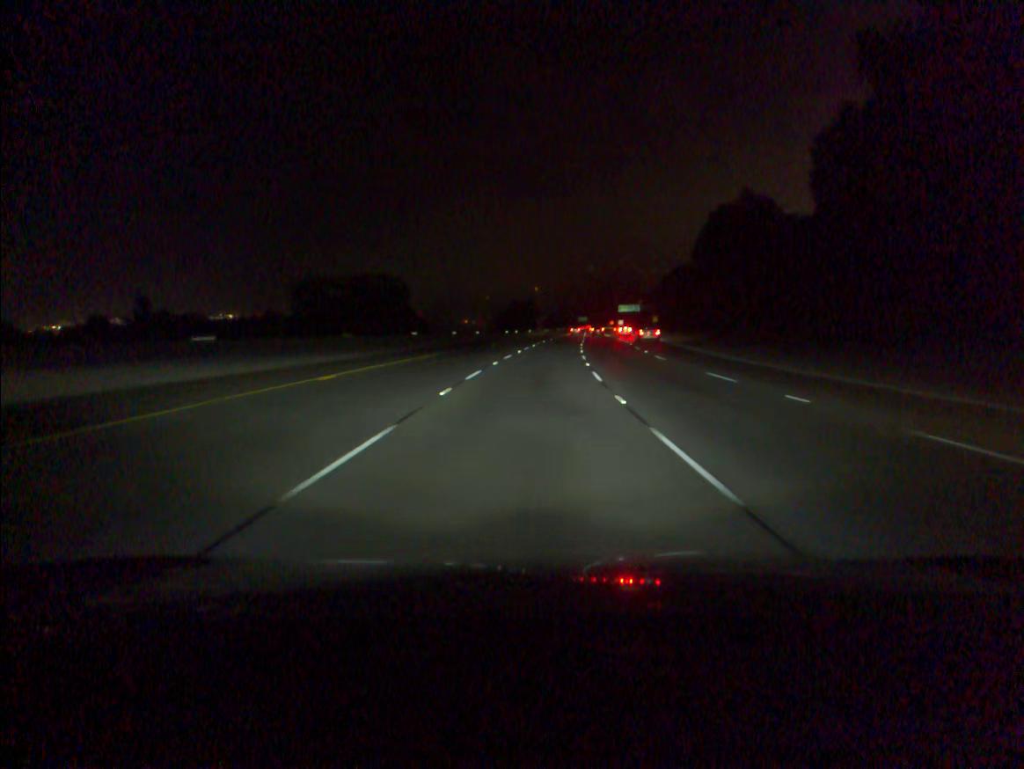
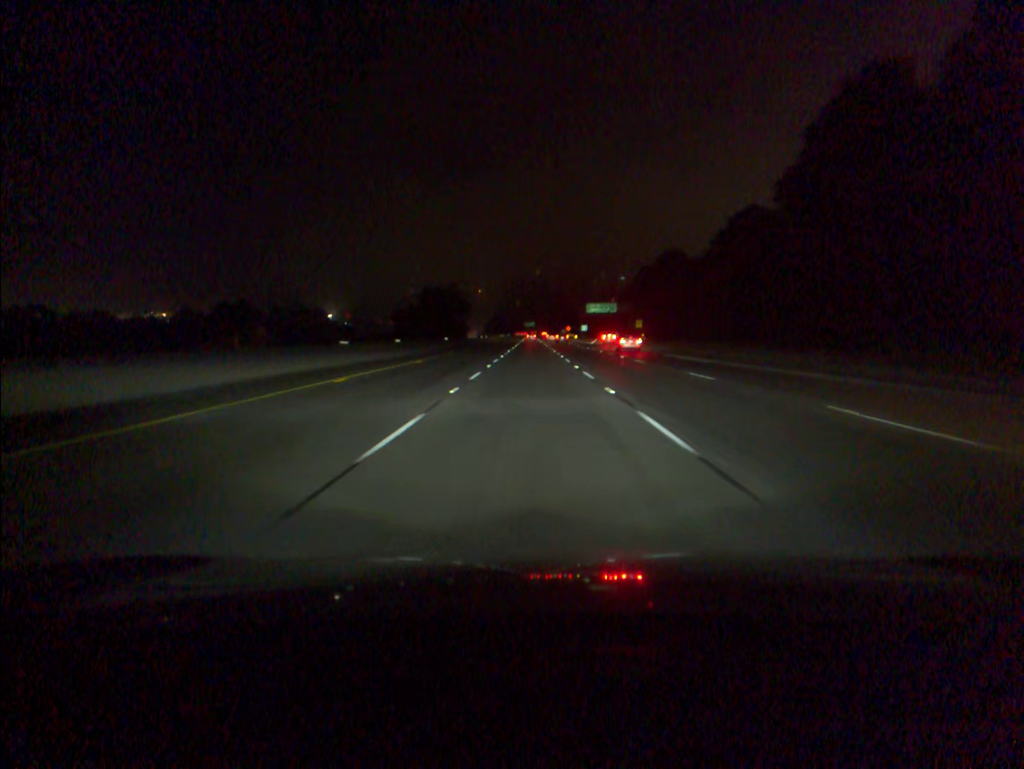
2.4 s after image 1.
(+2.9, +70.9) m; +4°
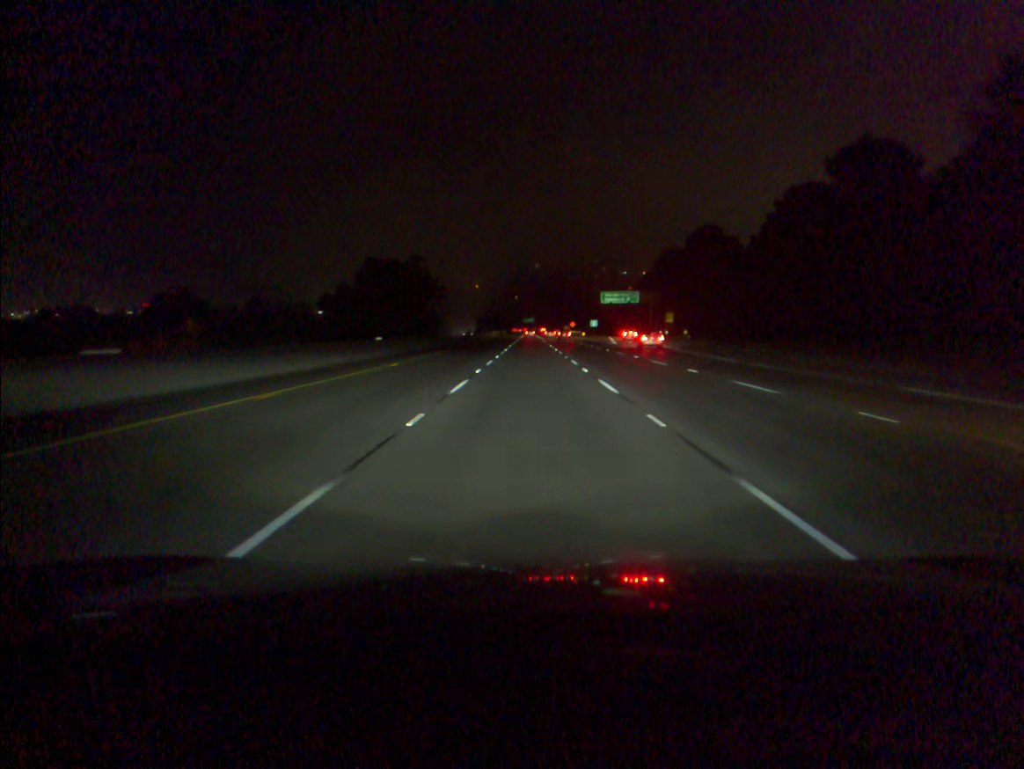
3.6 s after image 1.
(+0.1, +35.6) m; 0°
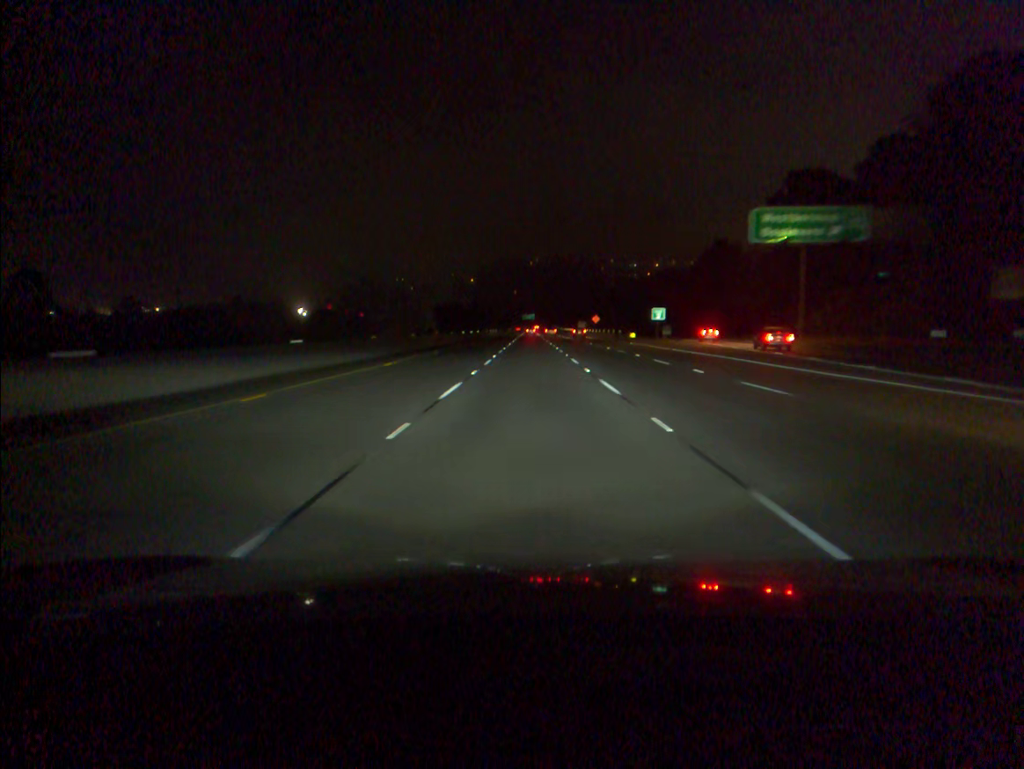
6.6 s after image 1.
(+0.1, +88.7) m; 0°
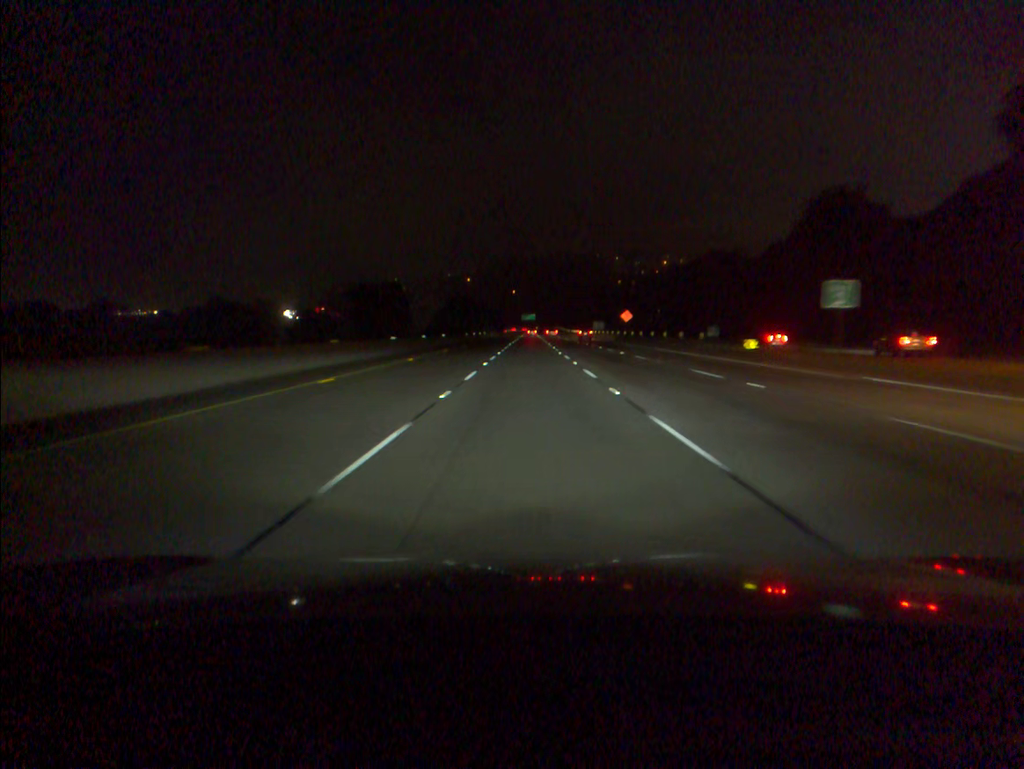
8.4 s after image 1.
(+0.1, +52.6) m; 0°
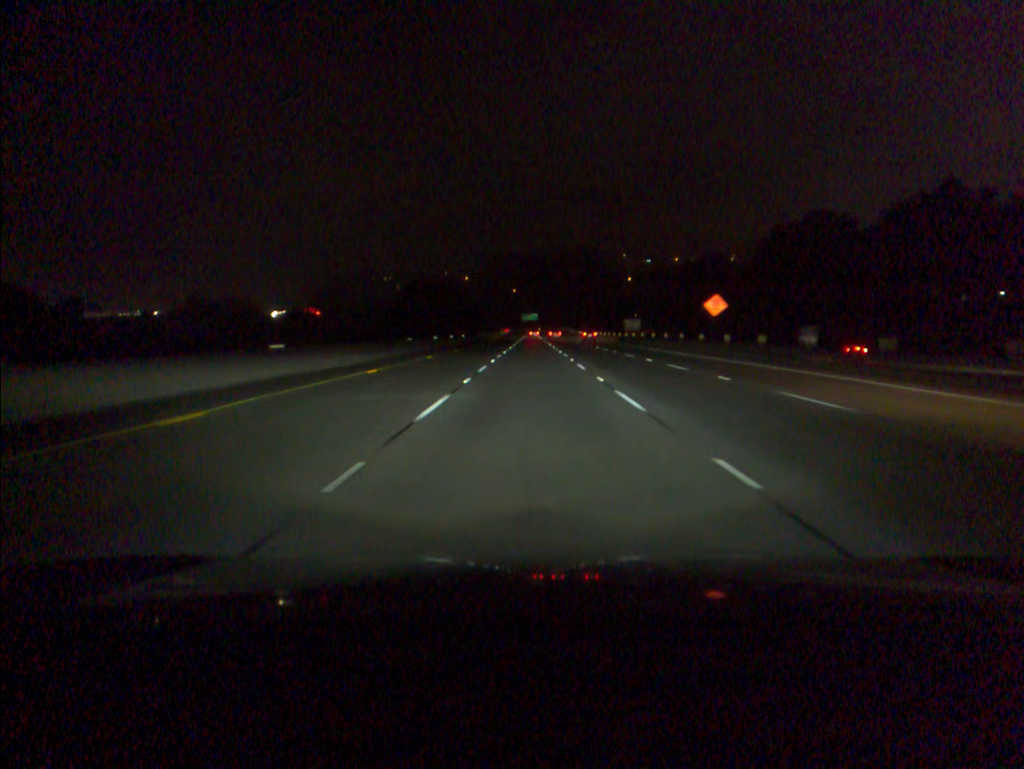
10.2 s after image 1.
(-0.1, +52.7) m; 0°
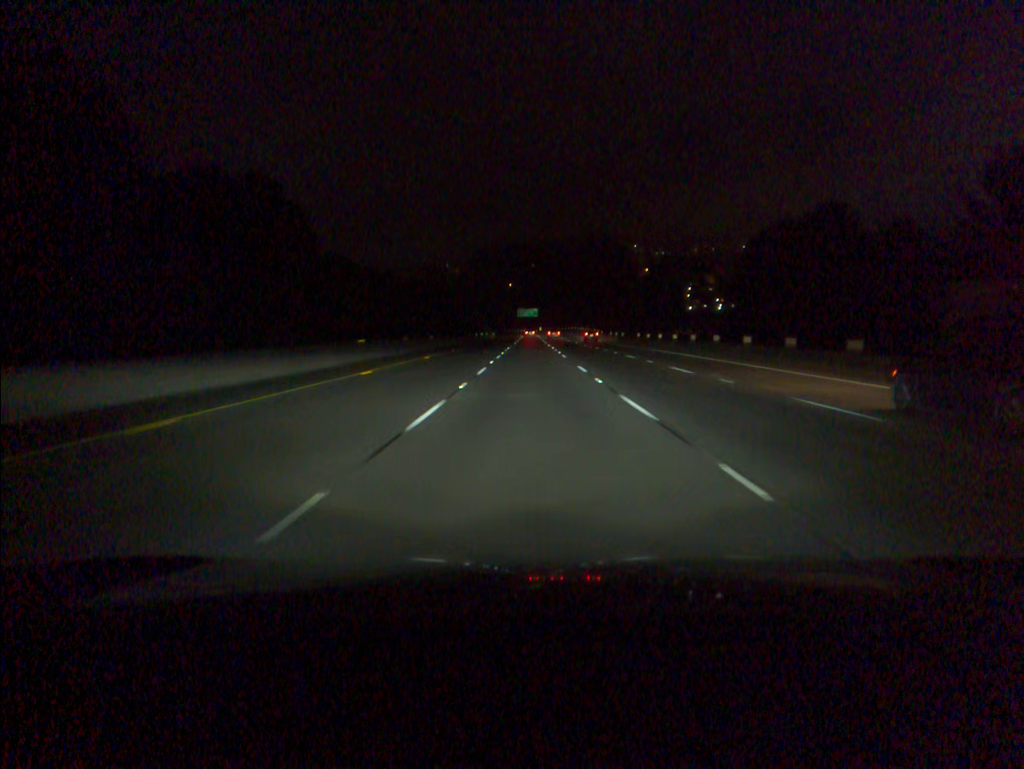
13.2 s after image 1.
(+0.2, +88.8) m; 0°
